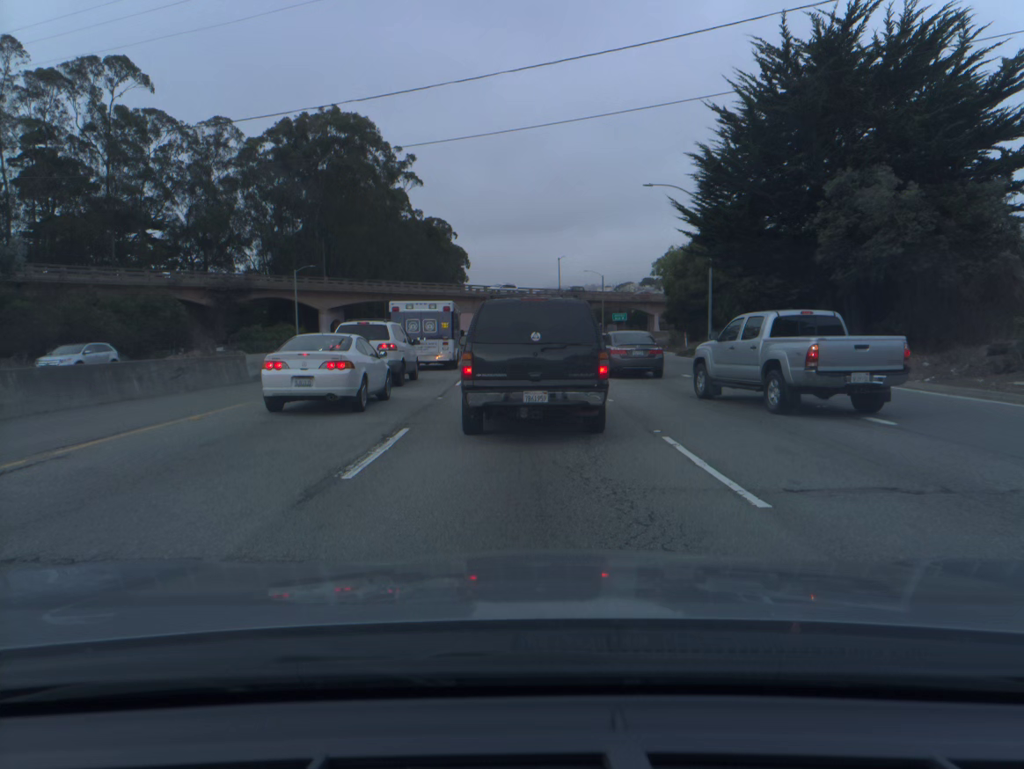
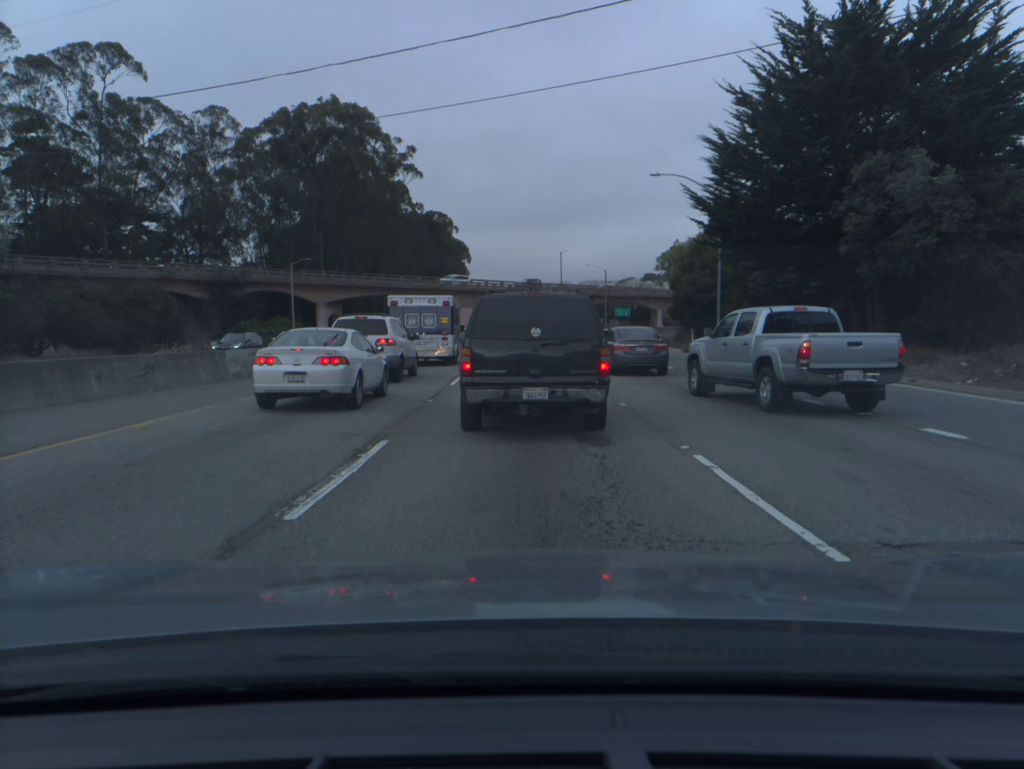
(0.0, +1.9) m; 0°
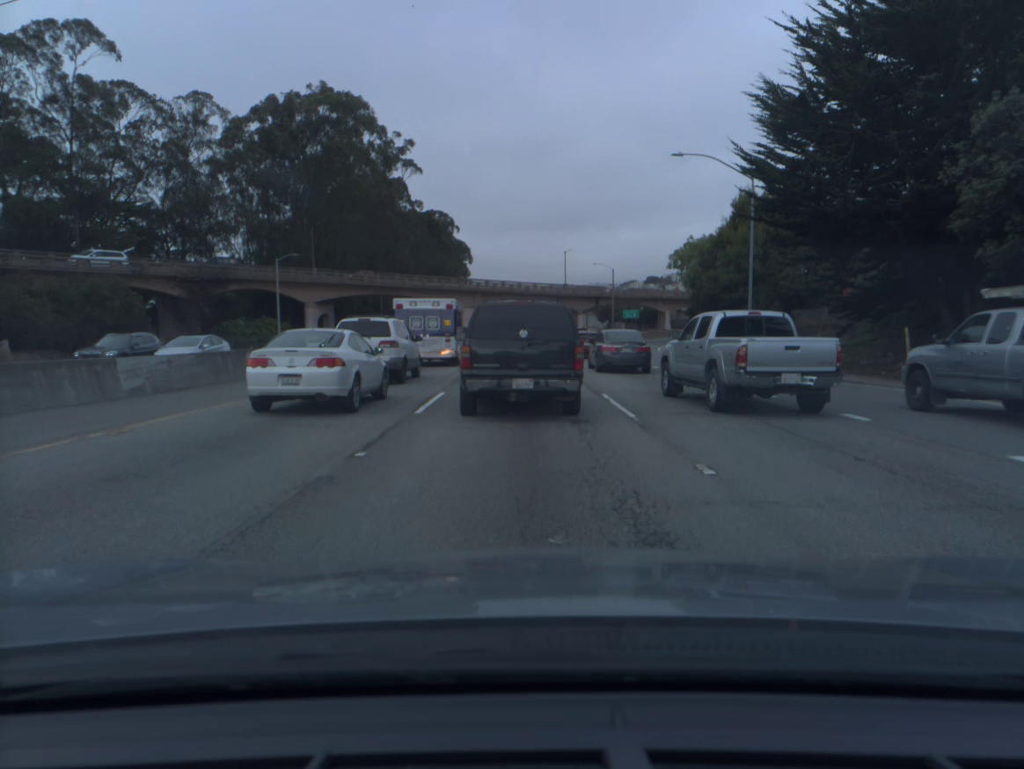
(-0.1, +6.6) m; -2°
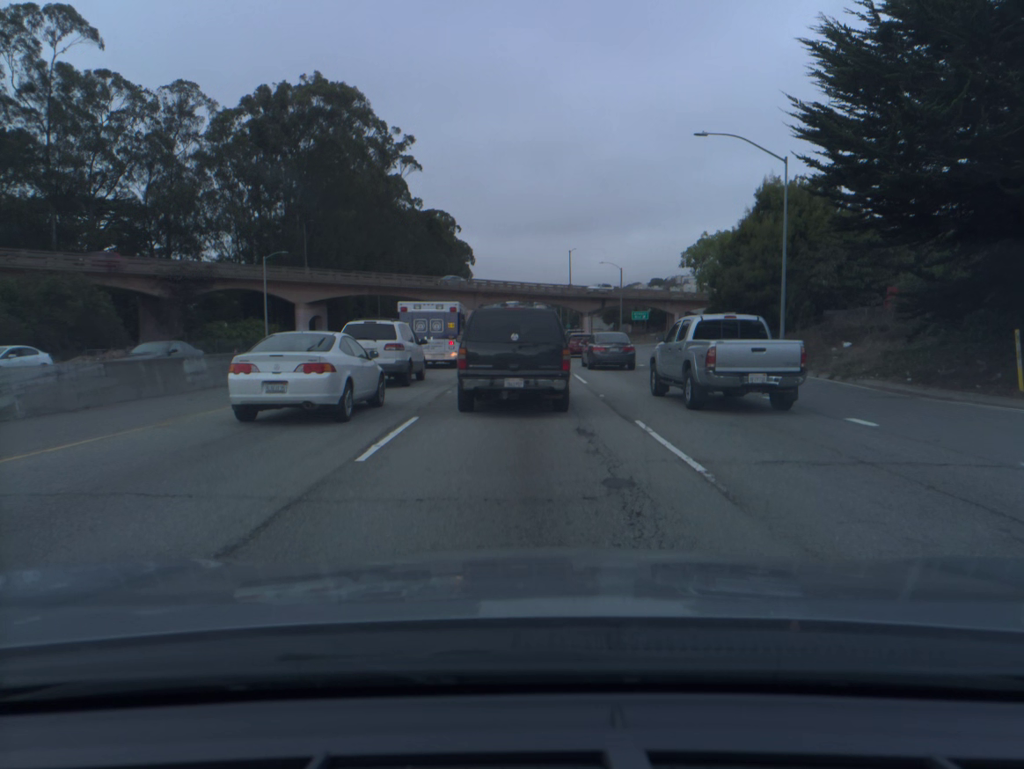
(0.0, +4.7) m; 0°
